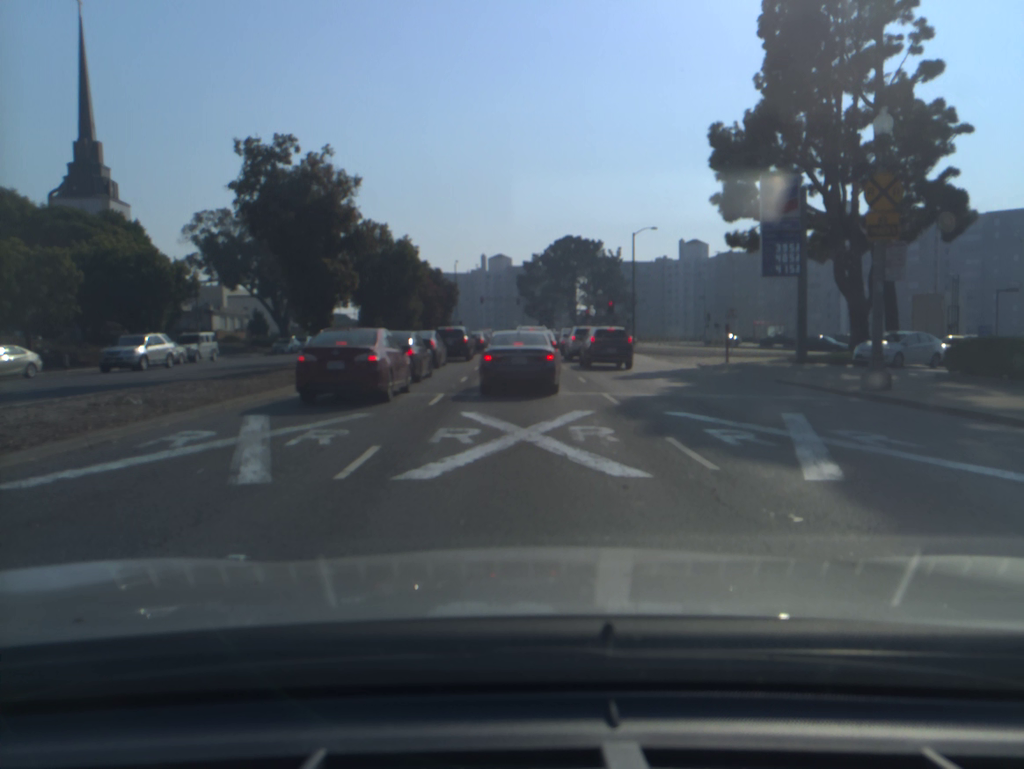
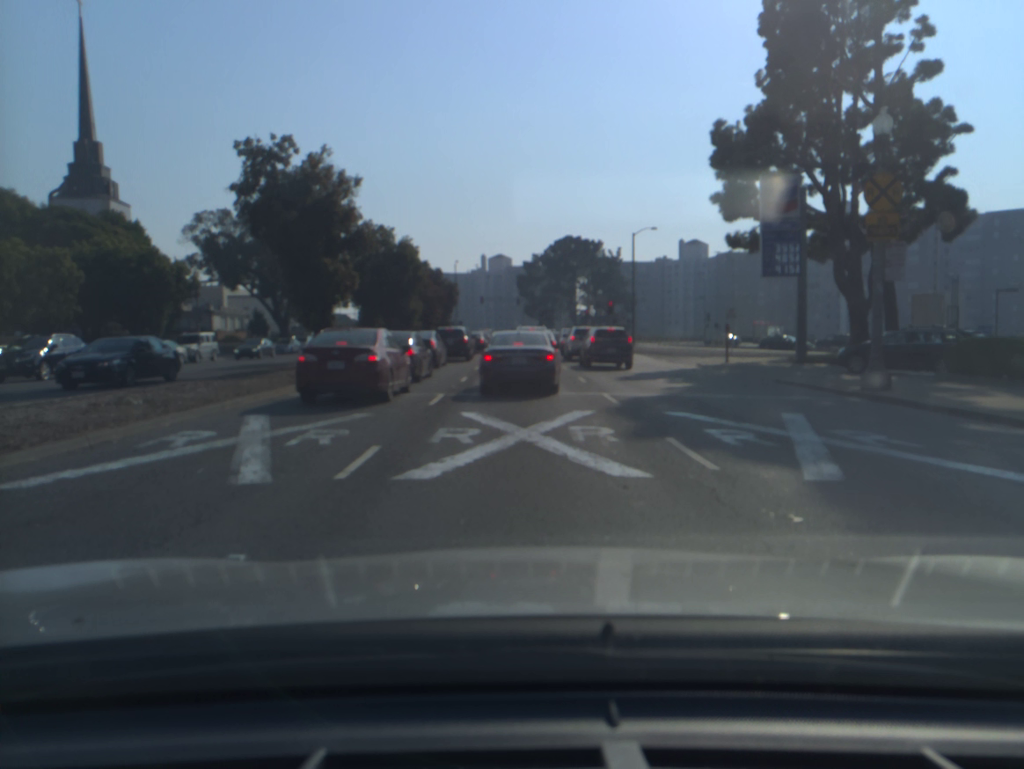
(0.0, 0.0) m; 0°
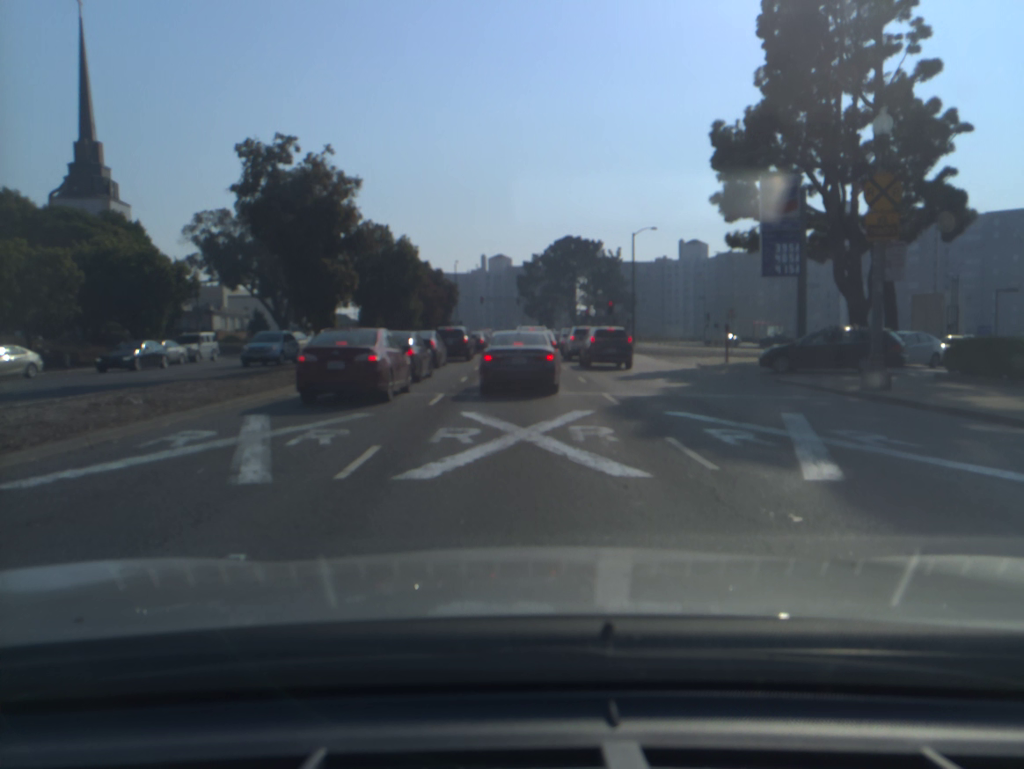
(0.0, 0.0) m; 0°
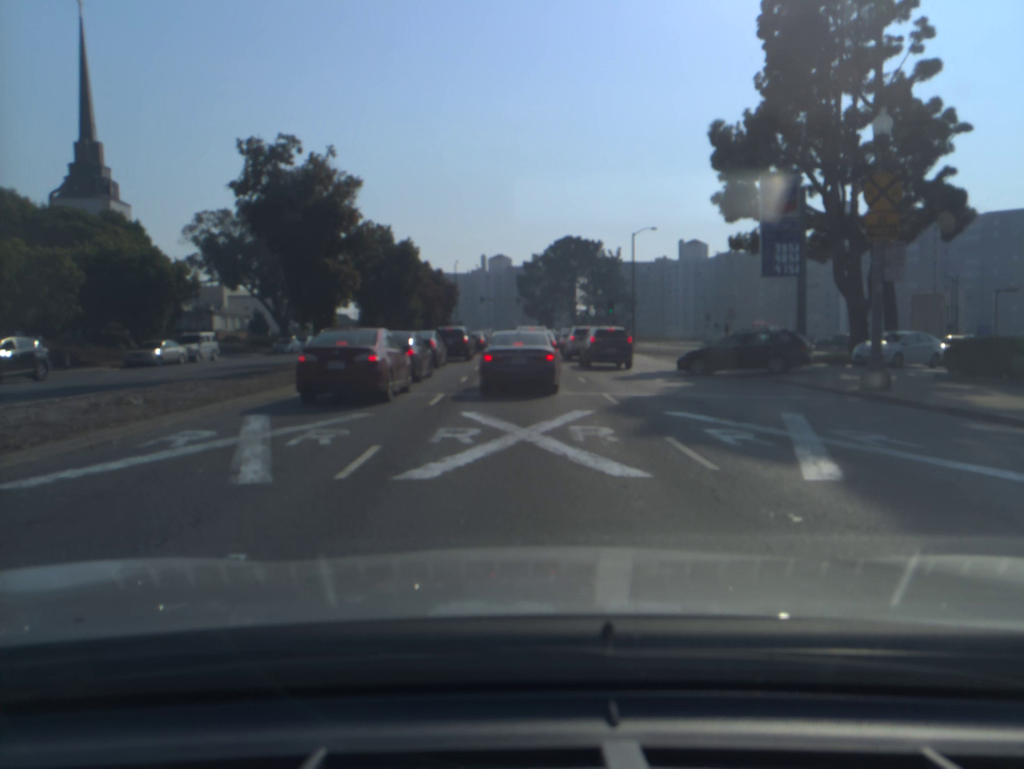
(0.0, 0.0) m; 0°
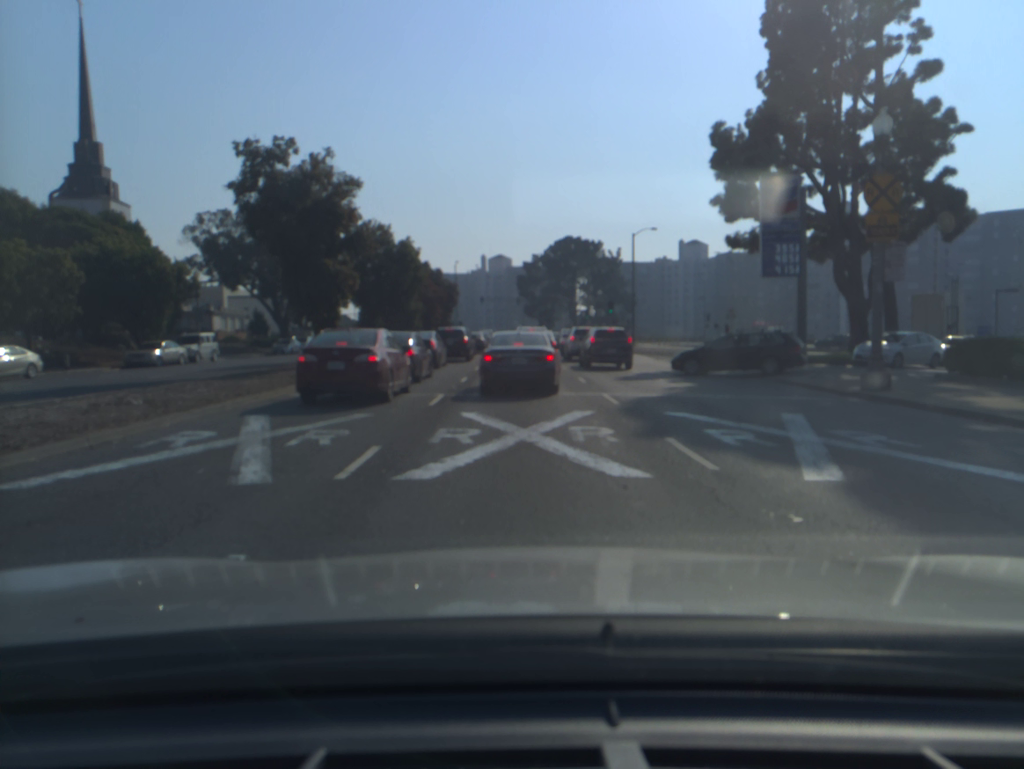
(0.0, 0.0) m; 0°
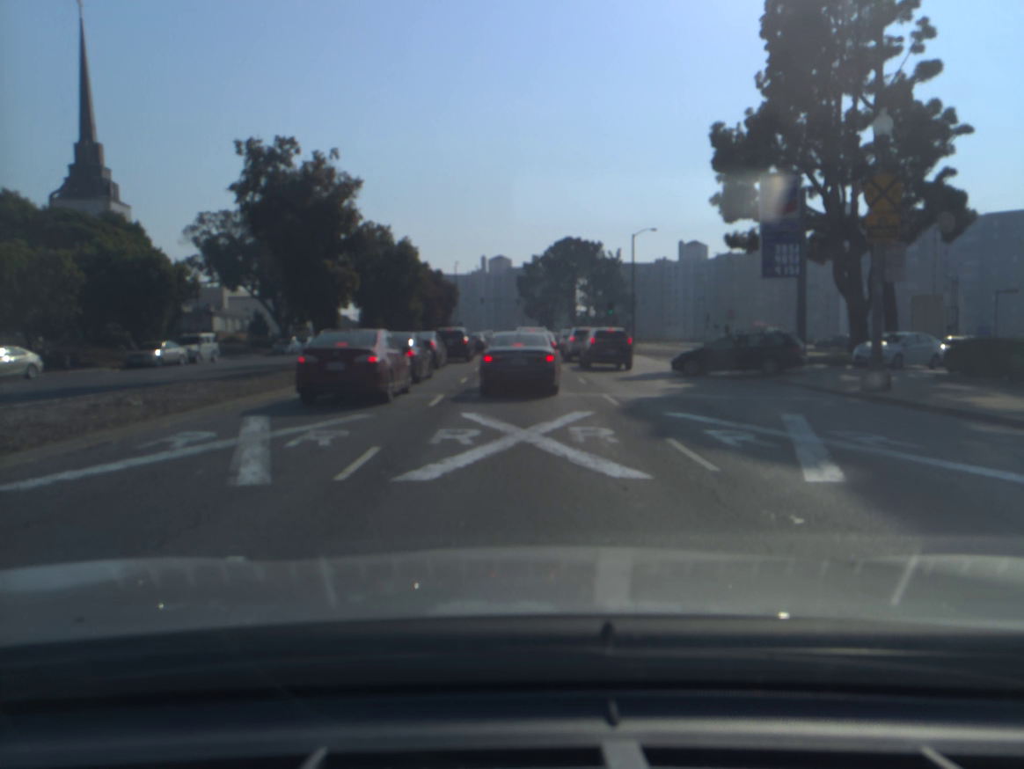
(0.0, 0.0) m; 0°
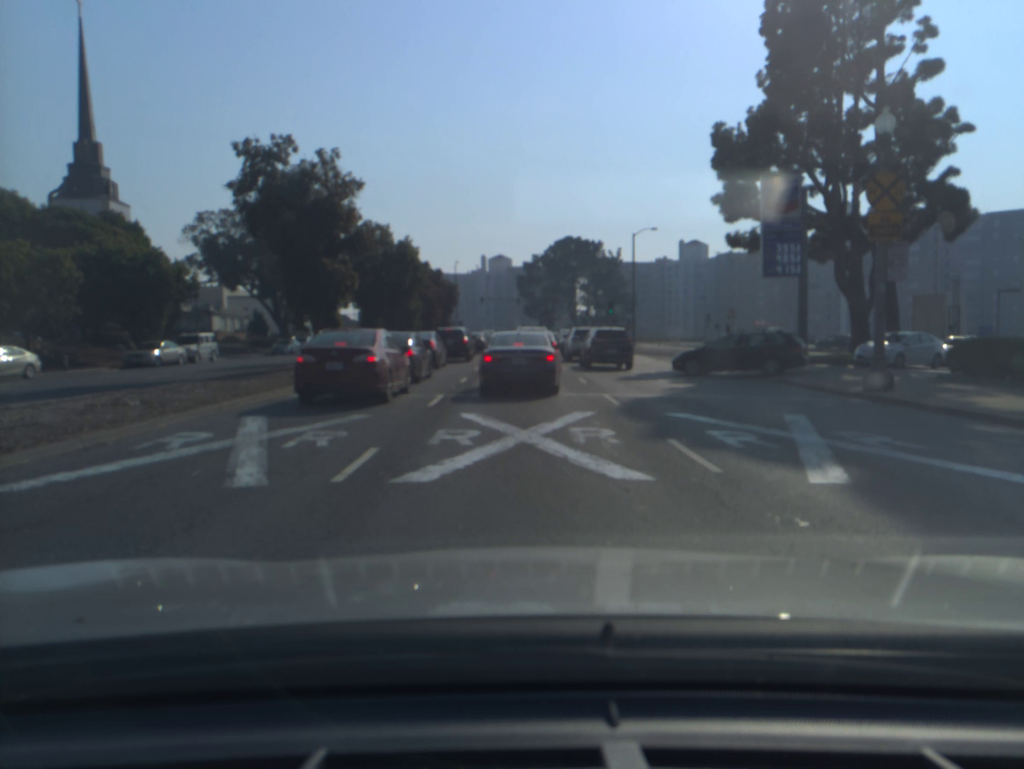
(0.0, +0.1) m; 0°
